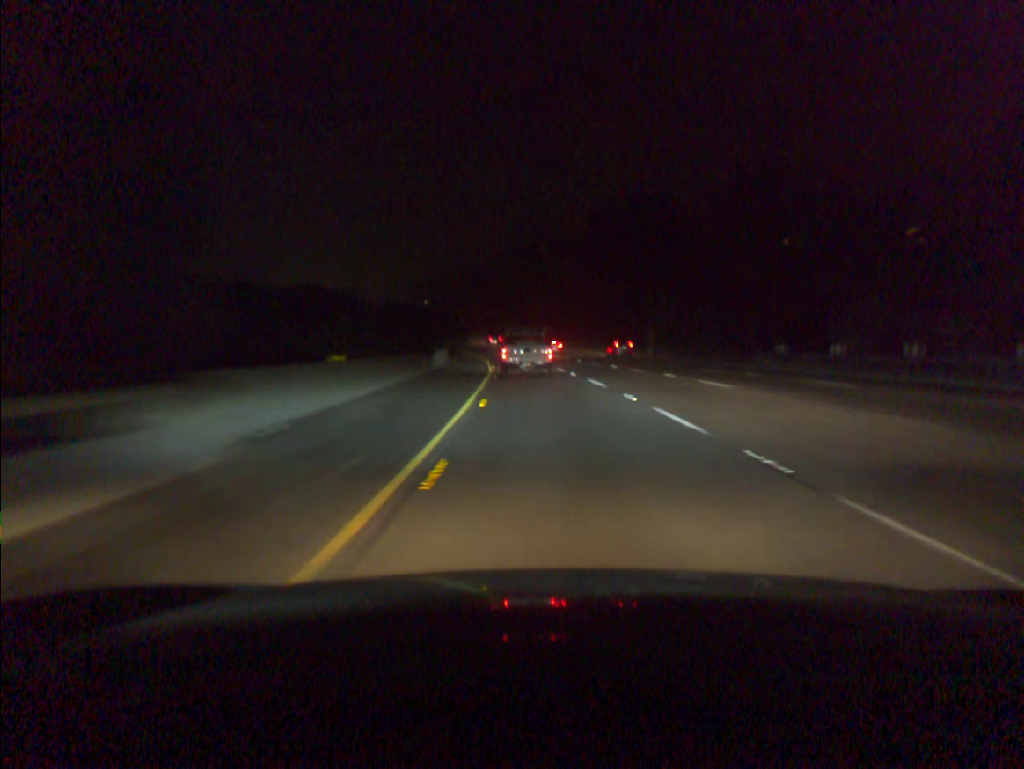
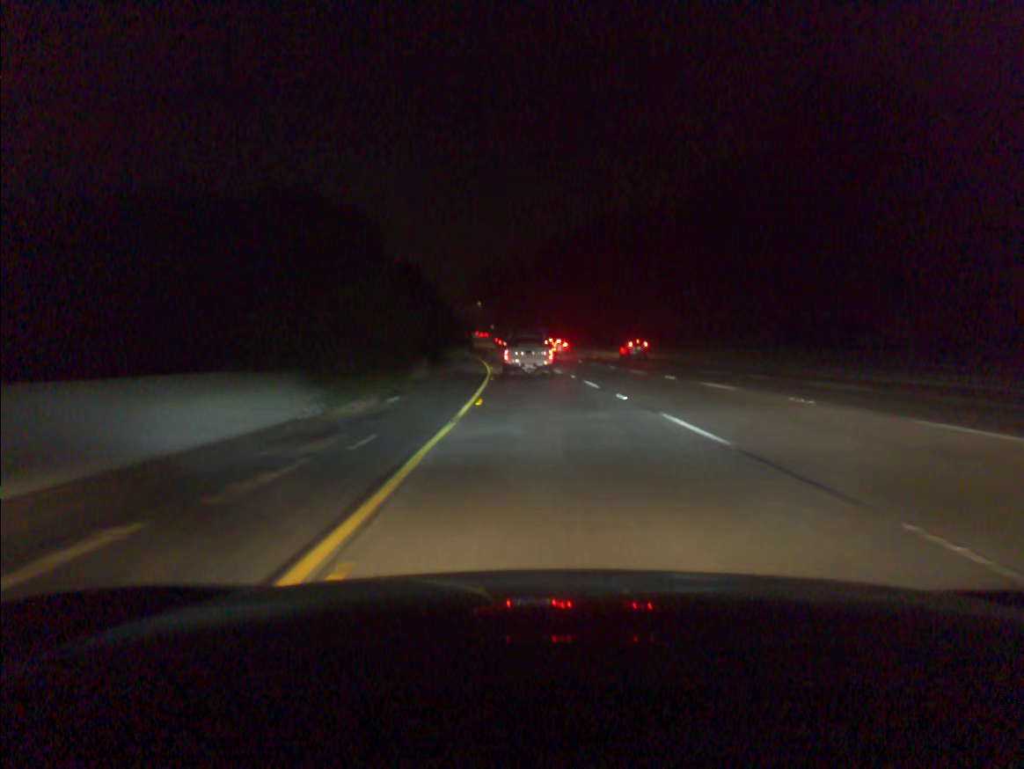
(-2.7, +58.0) m; -5°
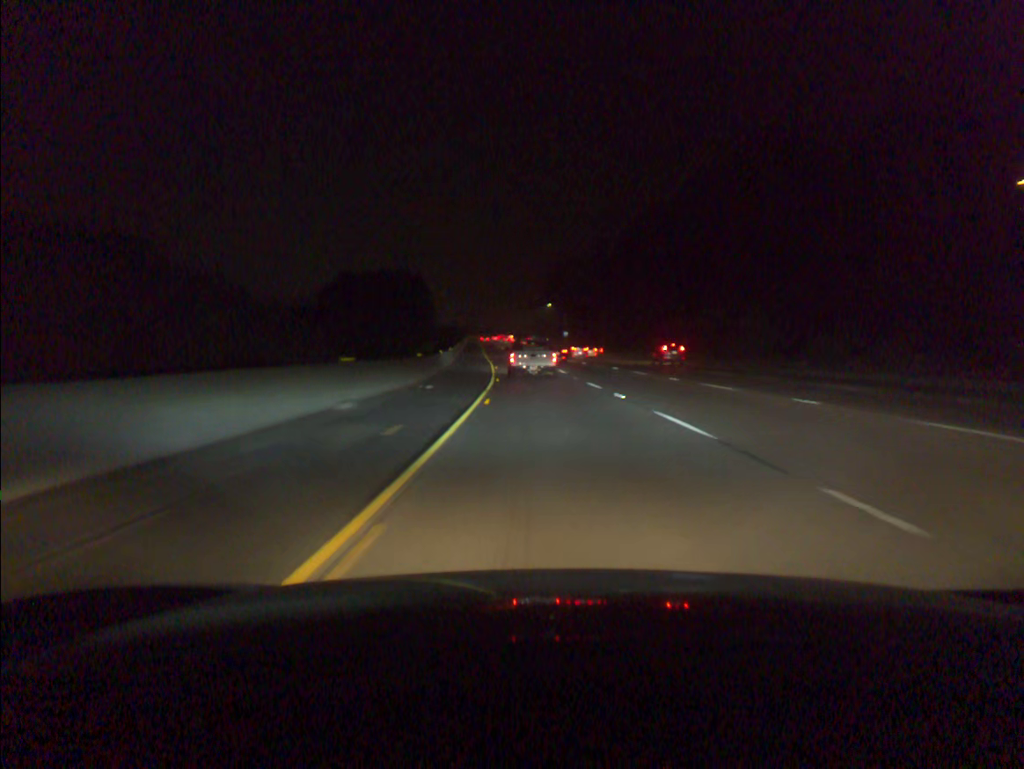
(-2.7, +57.3) m; -6°
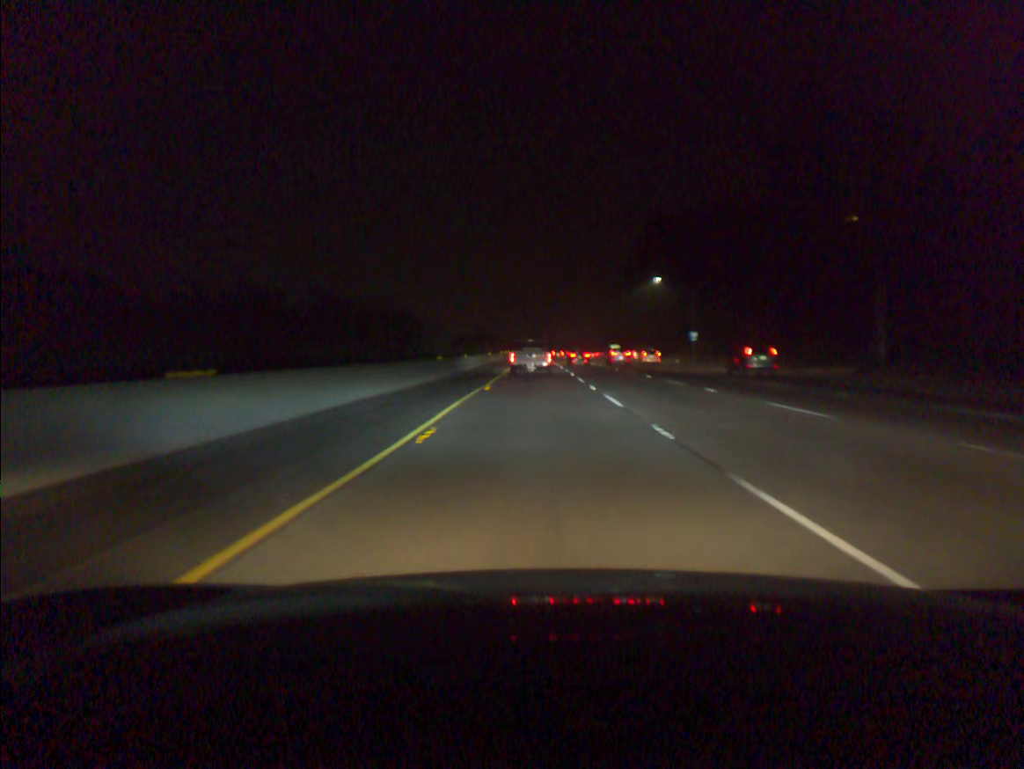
(-4.9, +95.2) m; -5°
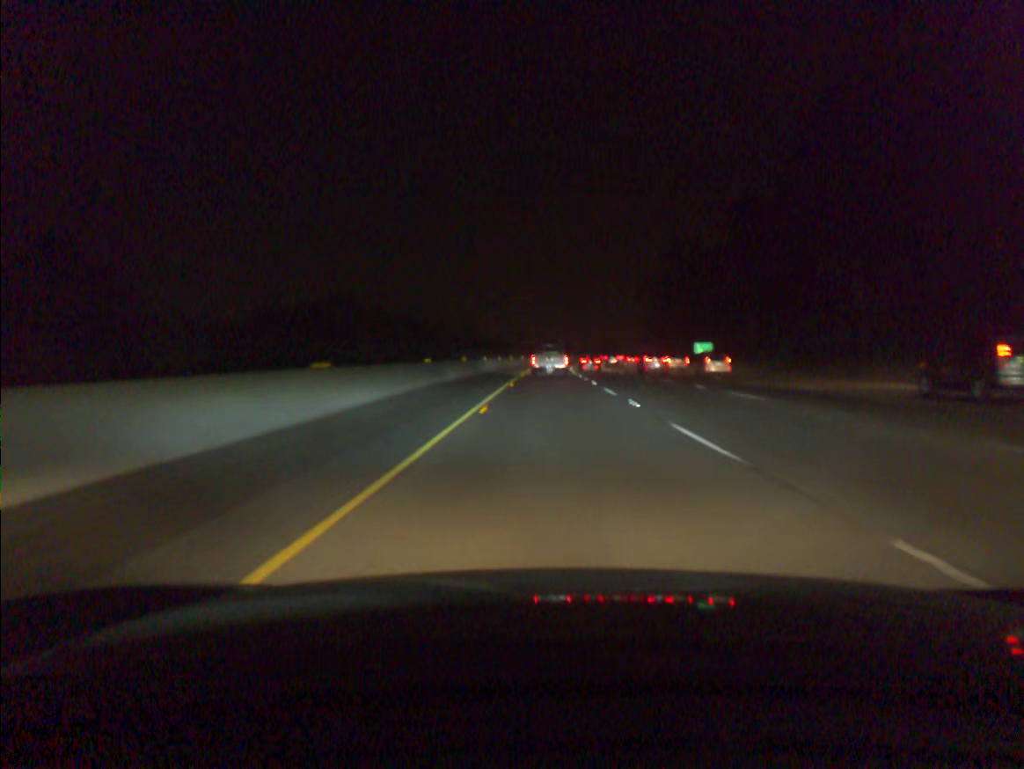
(-0.9, +96.6) m; -1°
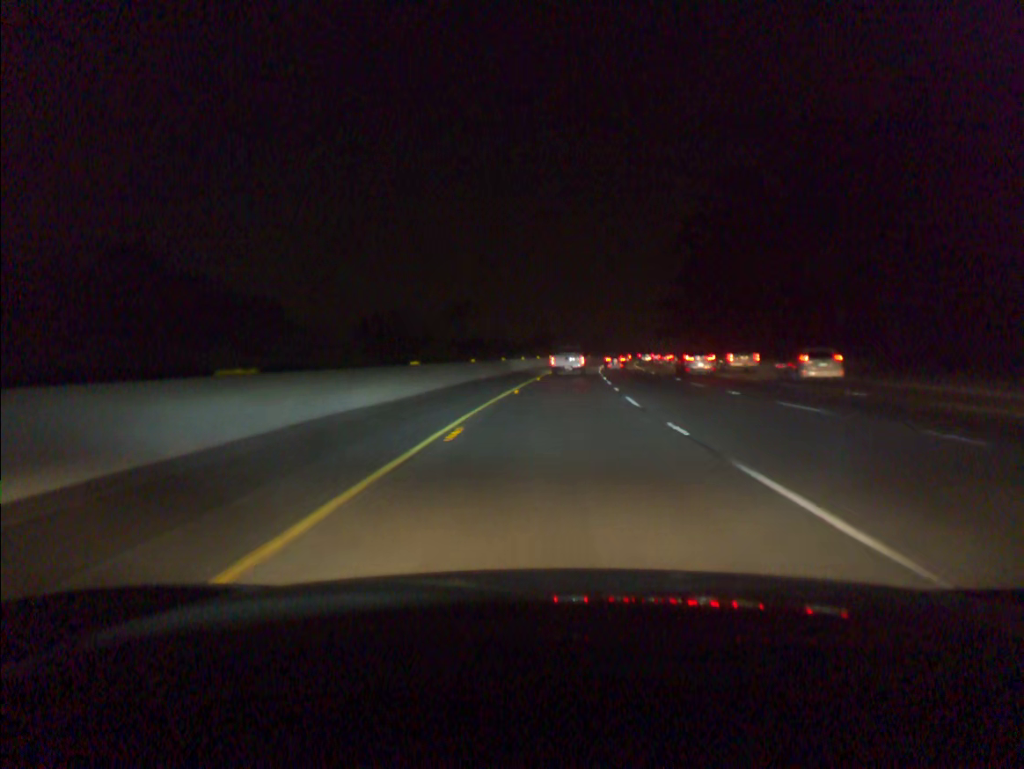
(+0.9, +77.8) m; +2°
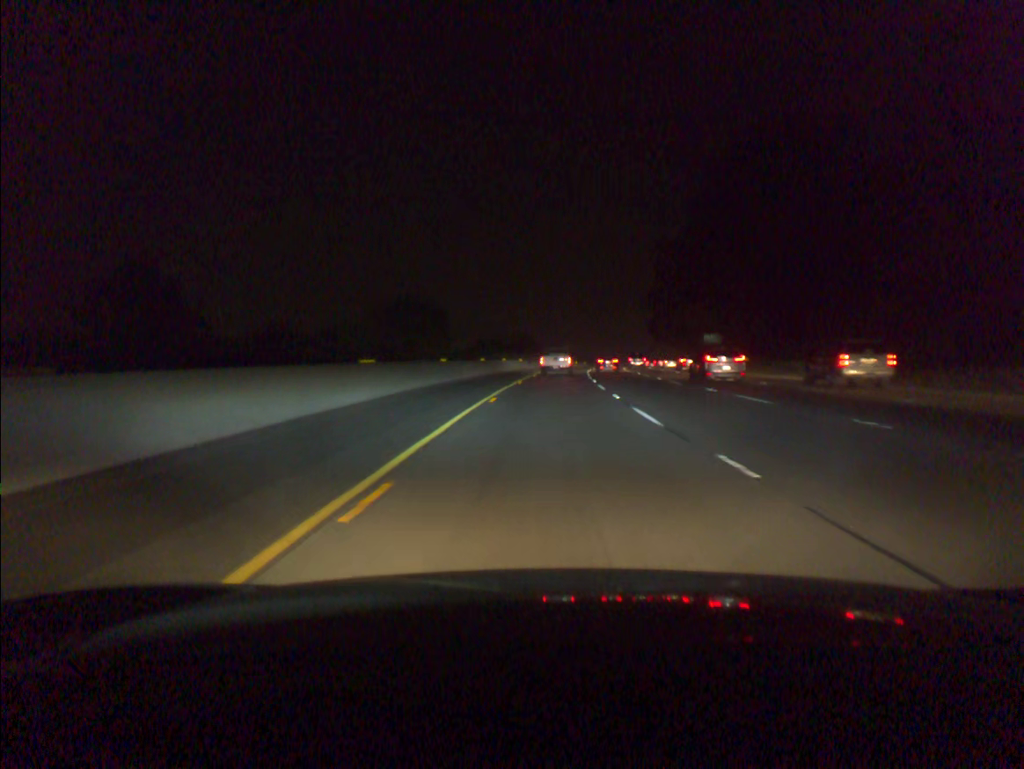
(+3.8, +78.3) m; +6°
